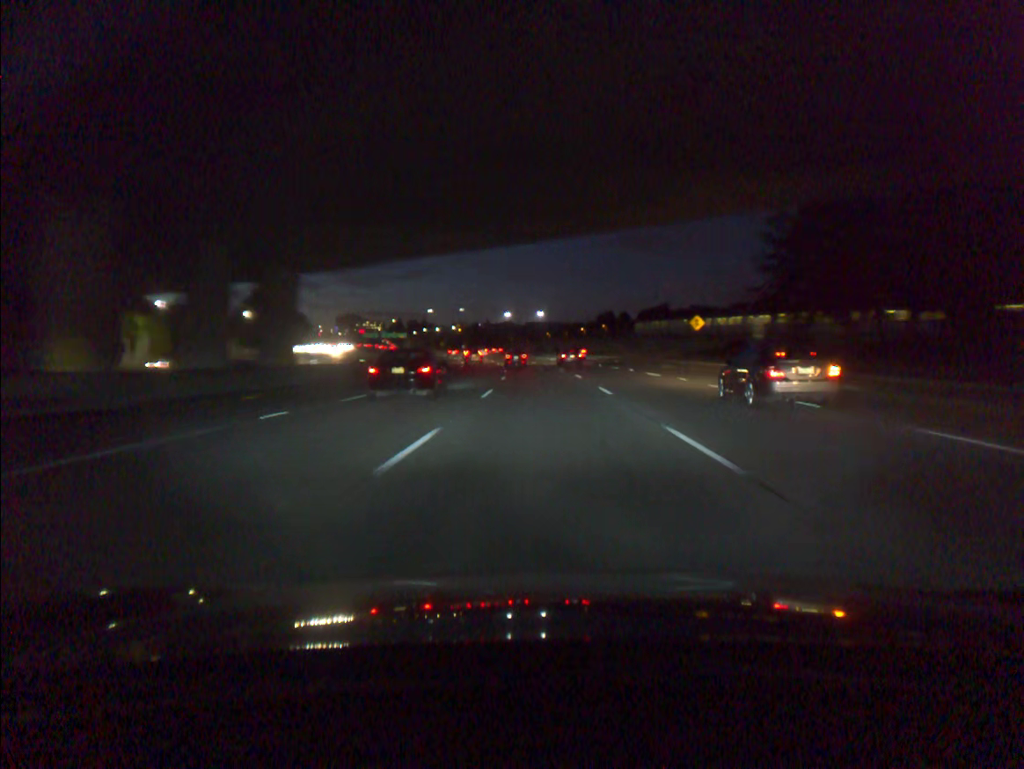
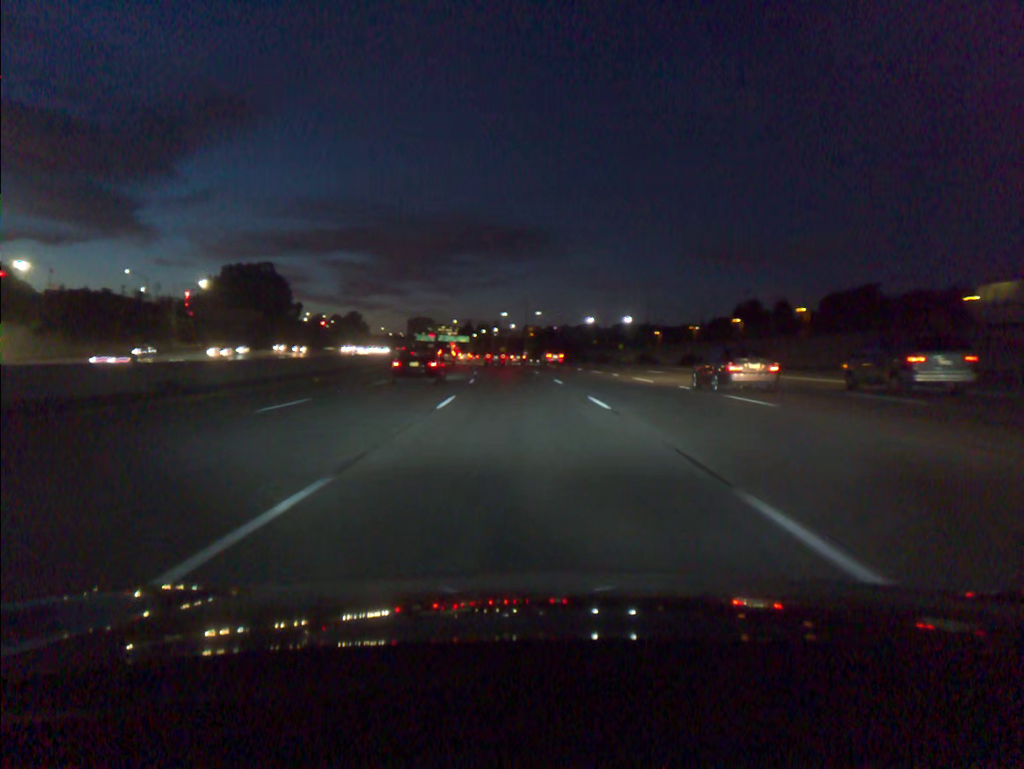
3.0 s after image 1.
(-3.2, +90.2) m; -6°
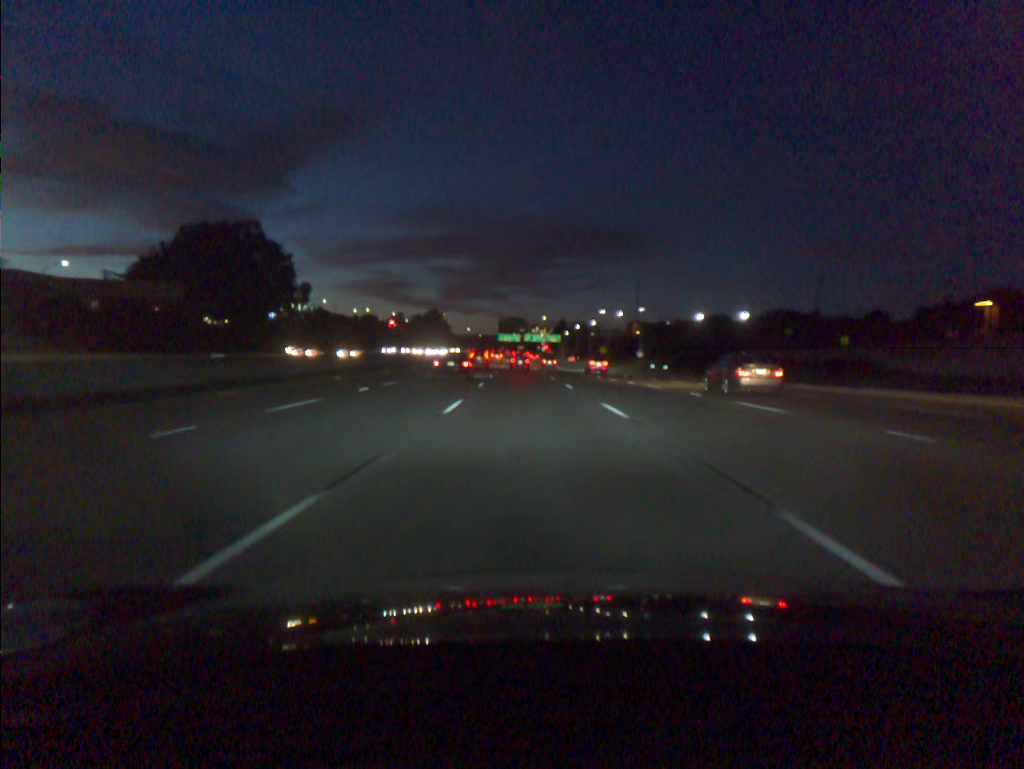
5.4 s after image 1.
(-4.6, +71.9) m; -7°
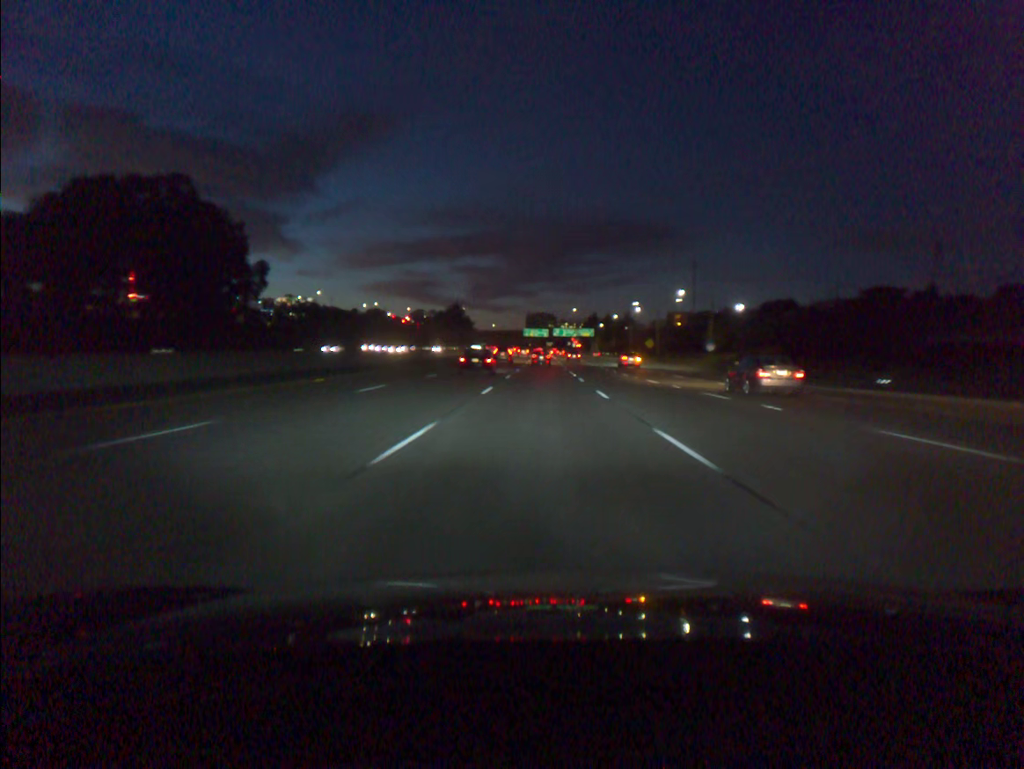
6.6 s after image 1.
(-0.8, +36.1) m; -2°
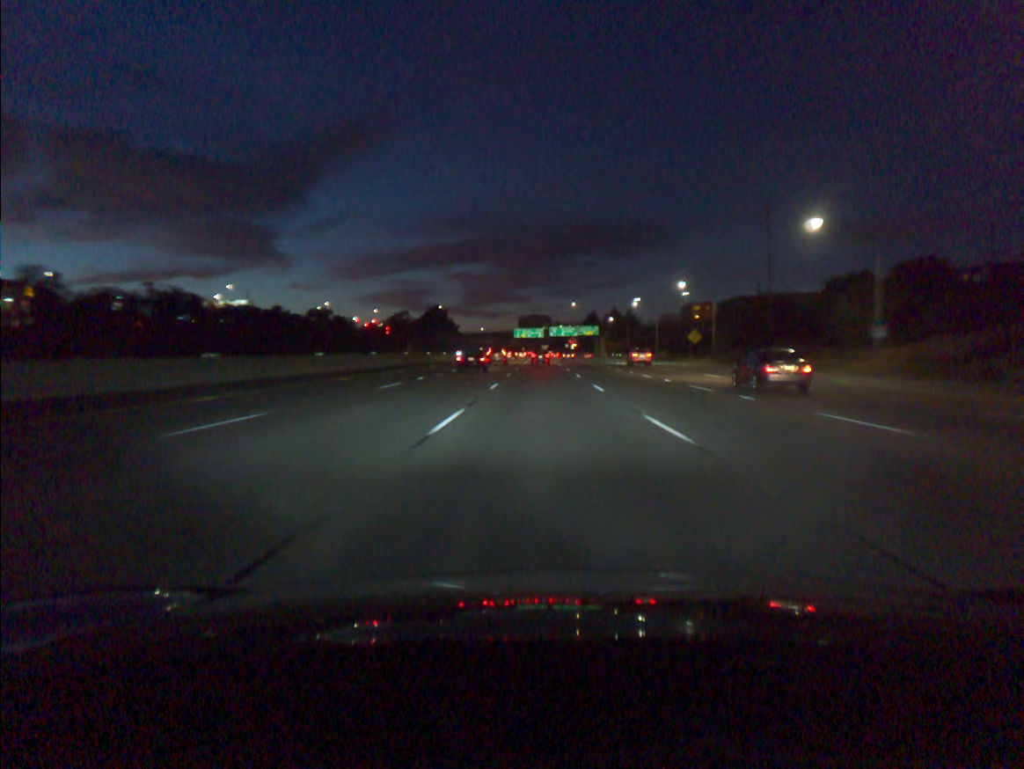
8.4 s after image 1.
(-0.1, +54.3) m; 0°
